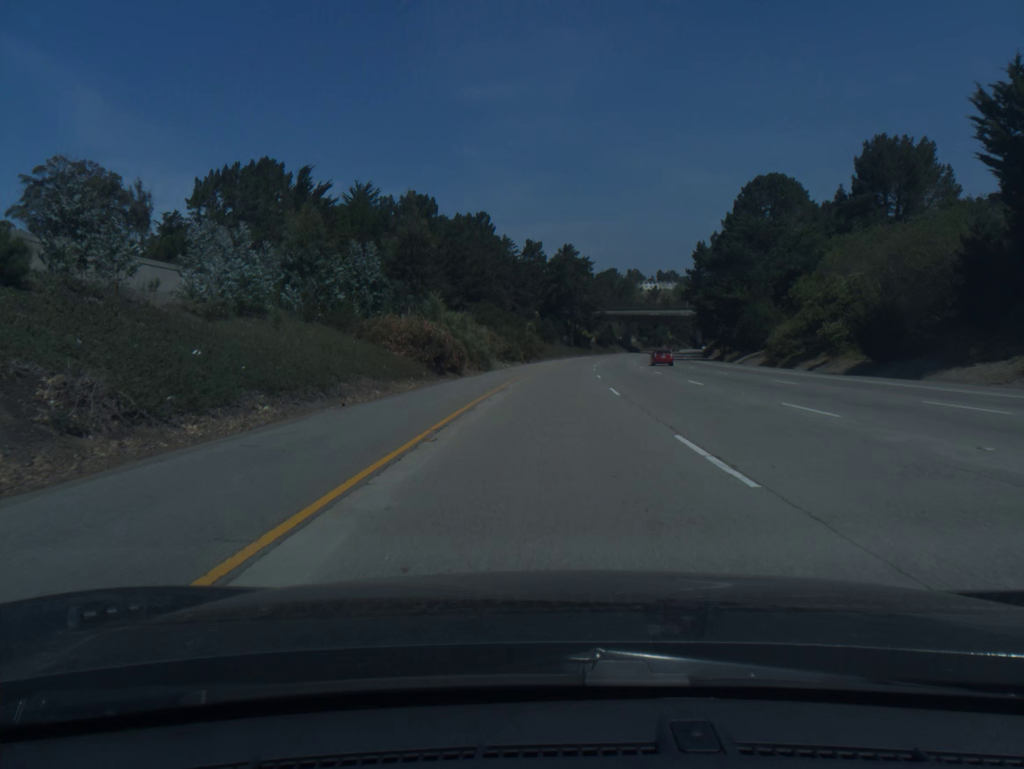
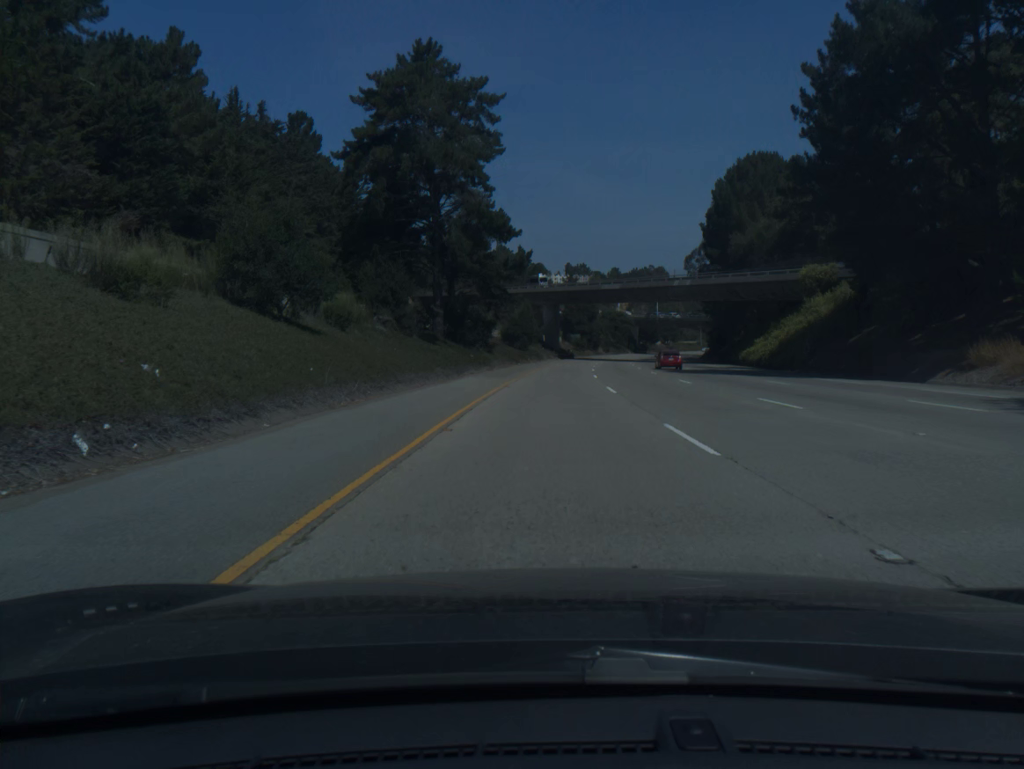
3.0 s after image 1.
(+6.1, +100.5) m; +7°
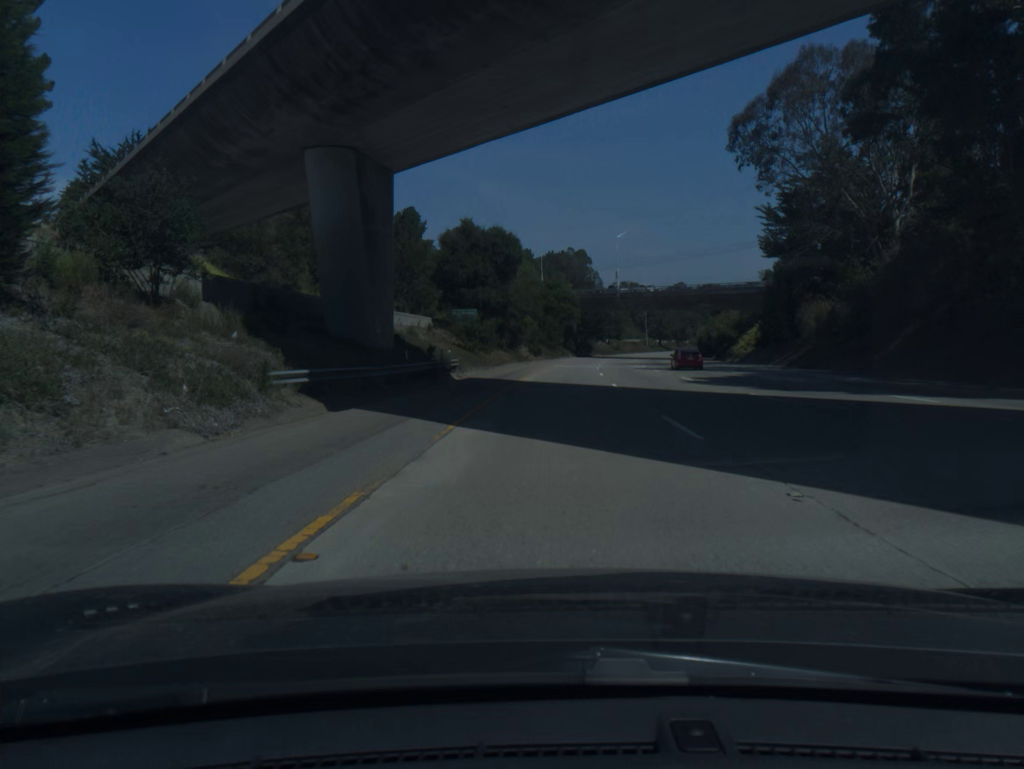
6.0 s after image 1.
(+5.8, +100.6) m; +7°
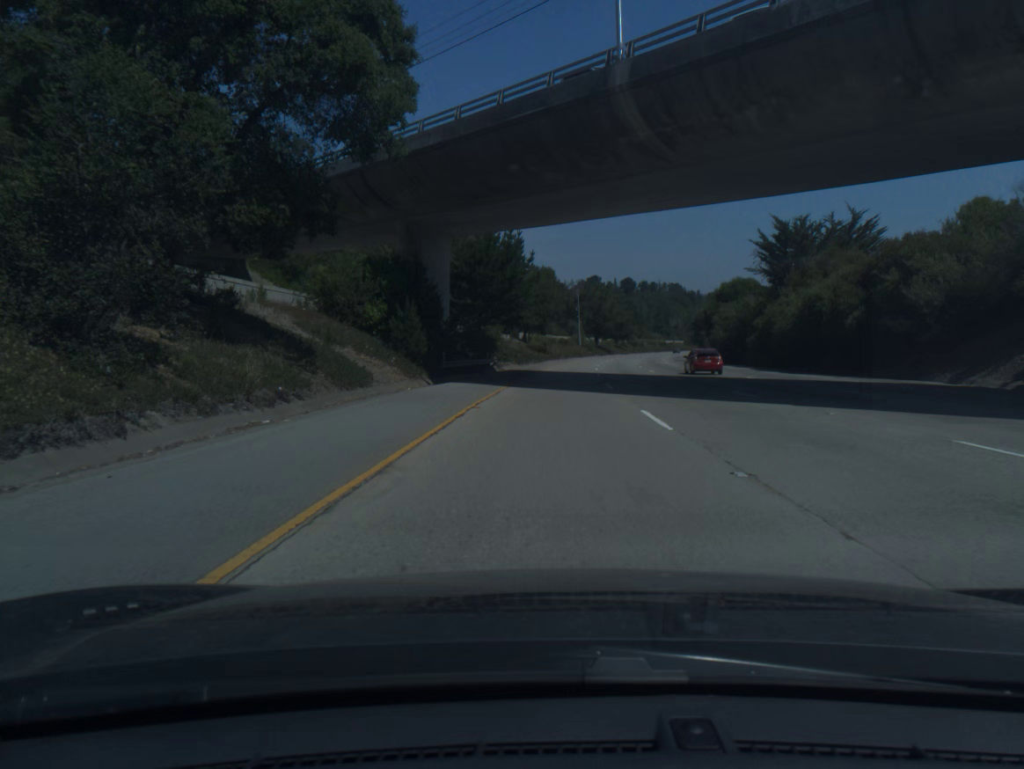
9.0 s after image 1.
(+6.5, +100.5) m; +7°
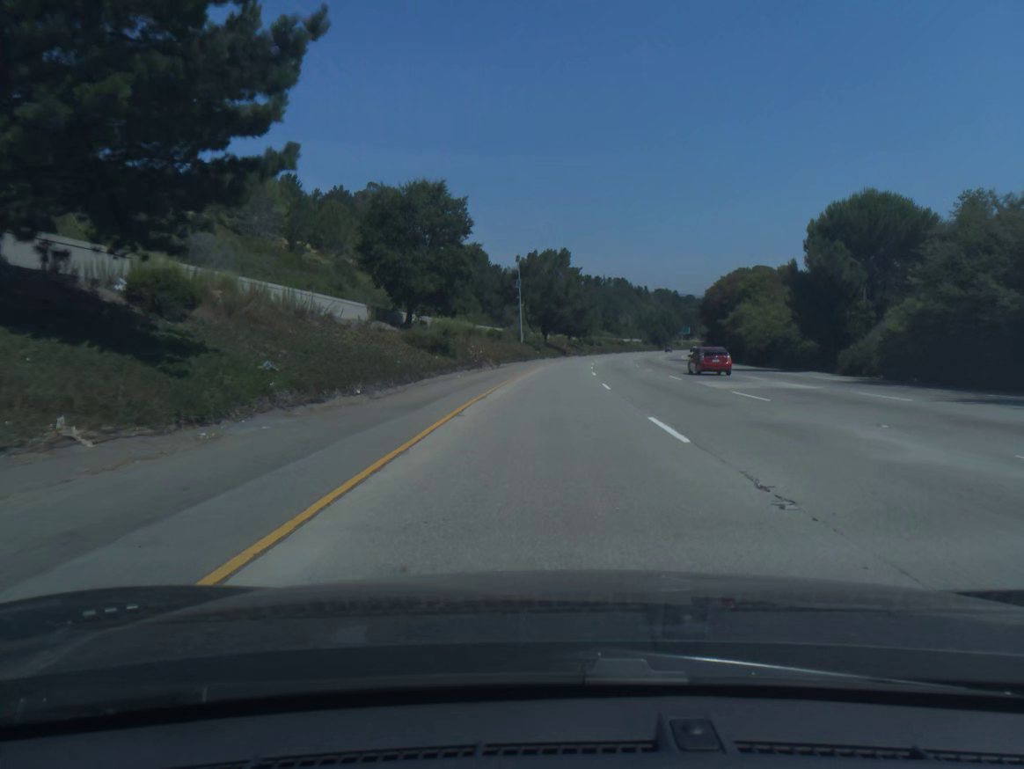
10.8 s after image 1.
(+2.4, +60.5) m; +5°
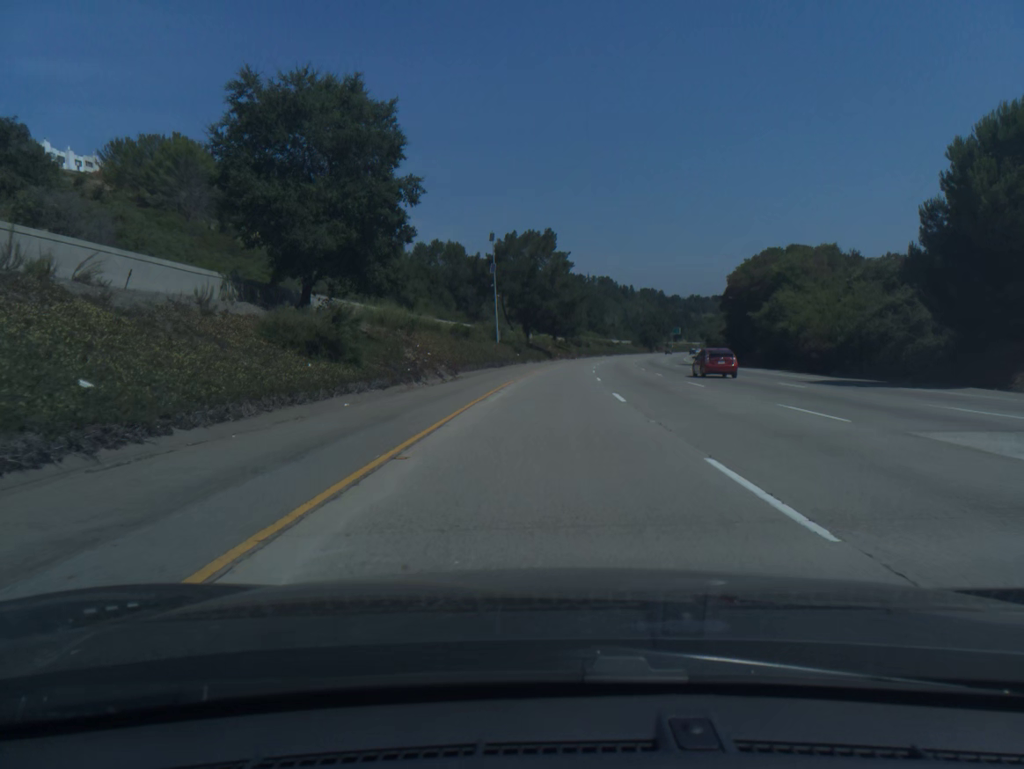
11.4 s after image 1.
(+0.2, +20.2) m; +1°
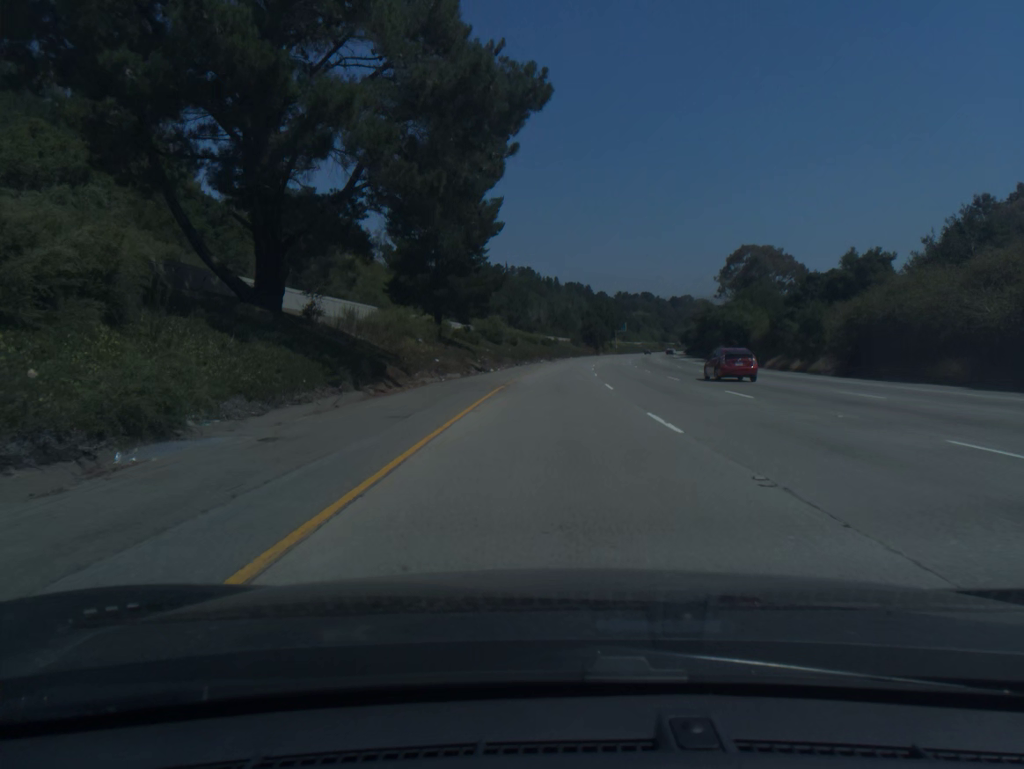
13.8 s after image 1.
(+3.9, +80.6) m; +6°
